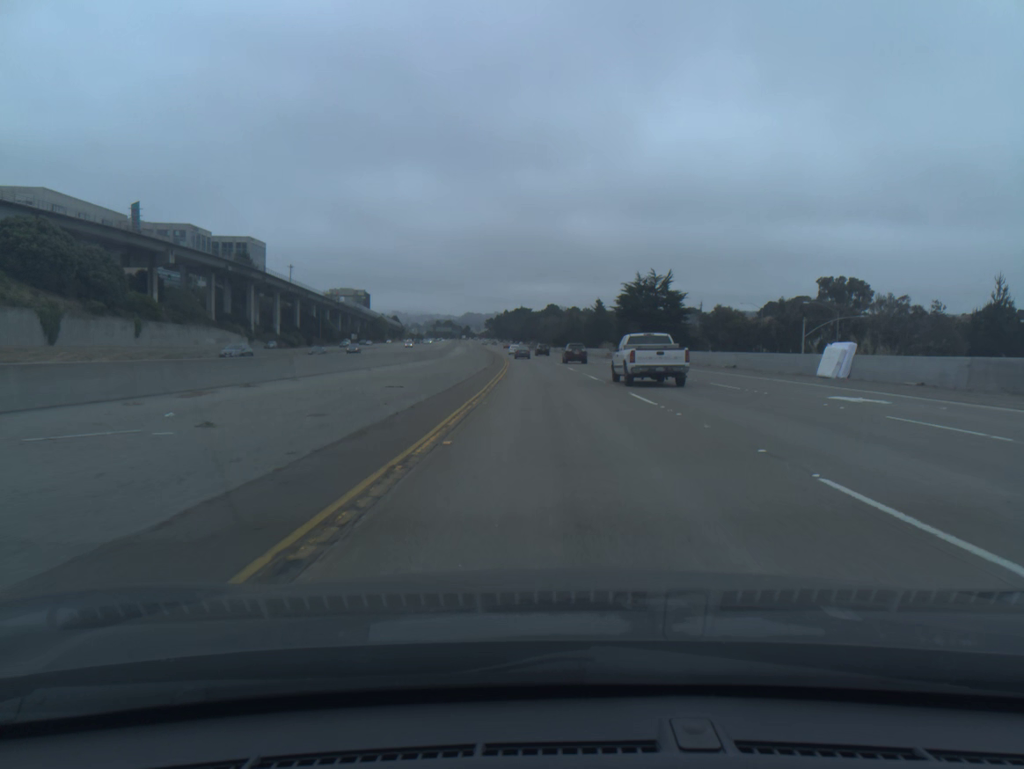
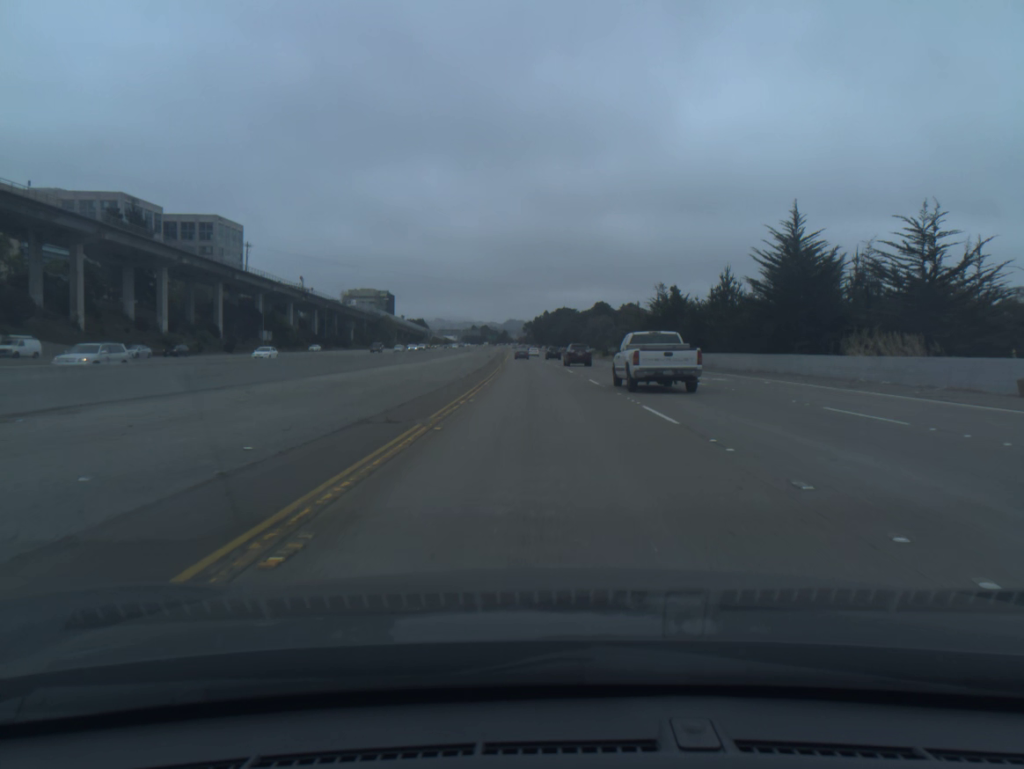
(-2.0, +84.8) m; -3°
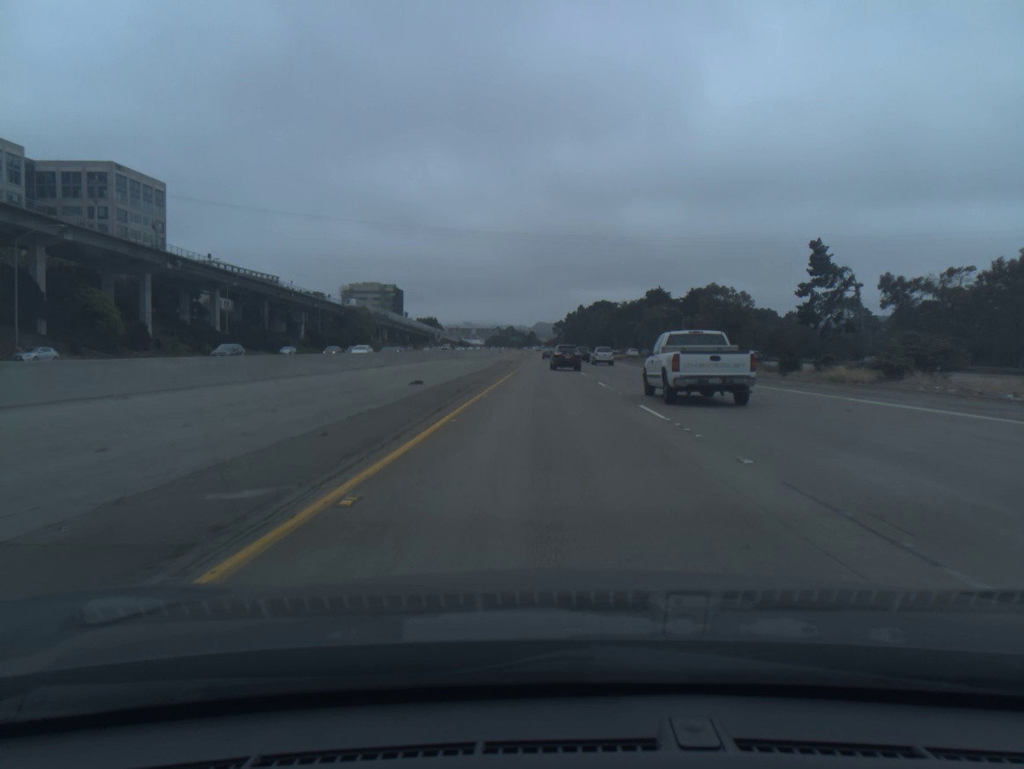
(-2.2, +85.1) m; -2°
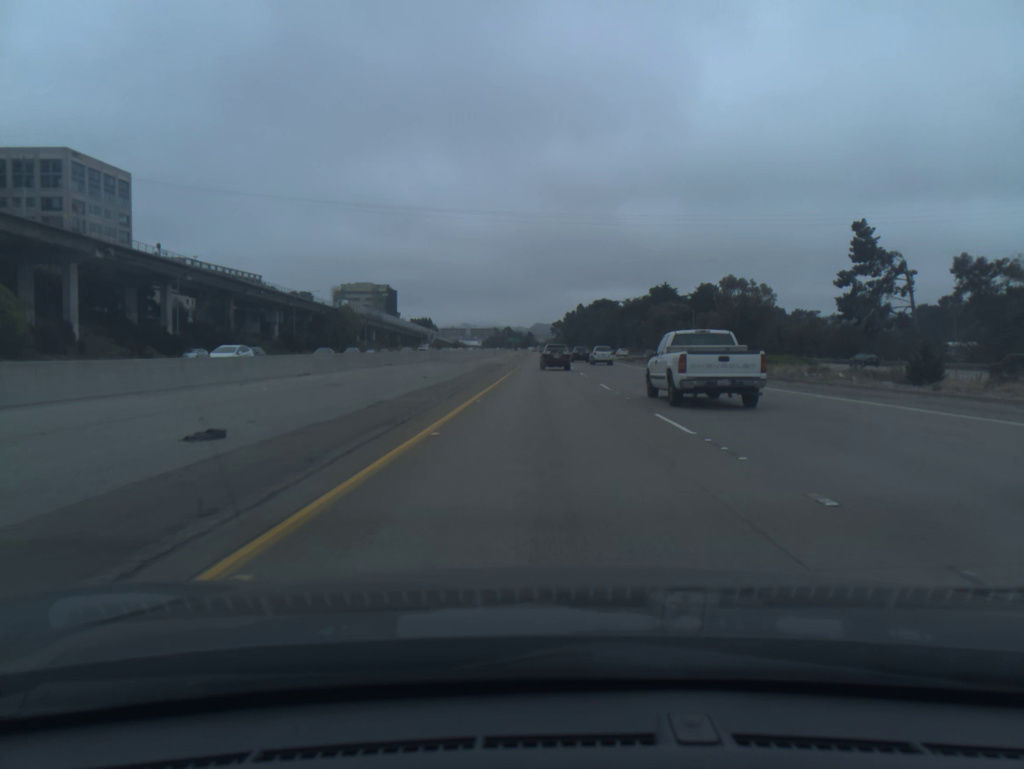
(0.0, +17.2) m; 0°
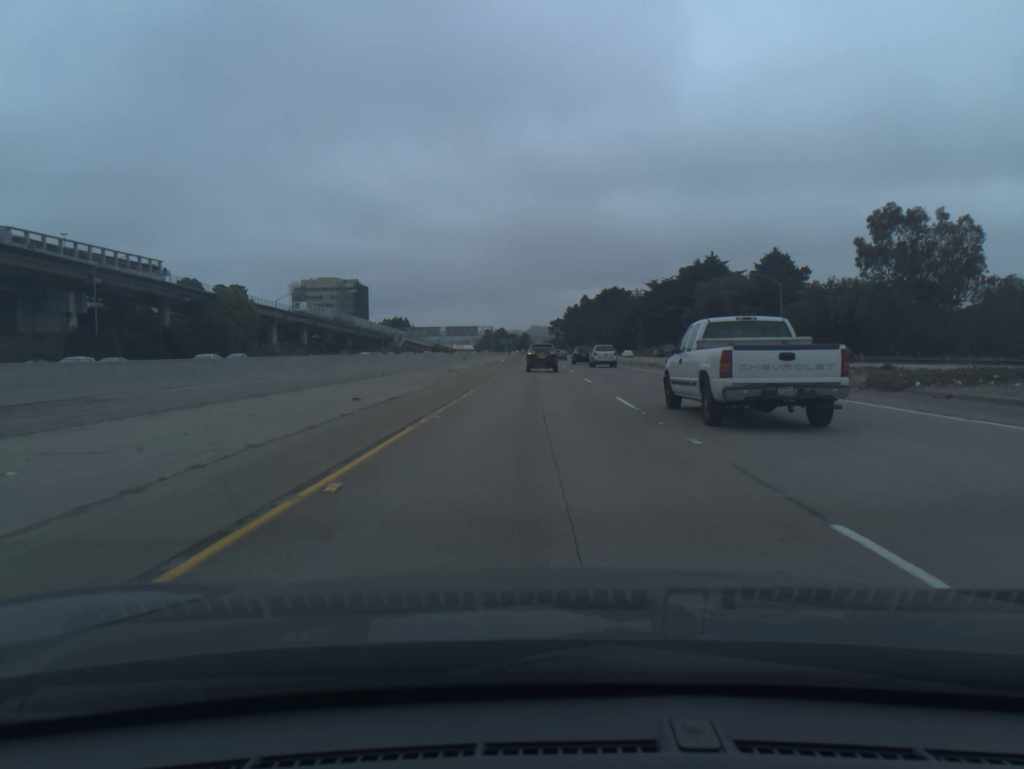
(+0.2, +69.5) m; 0°
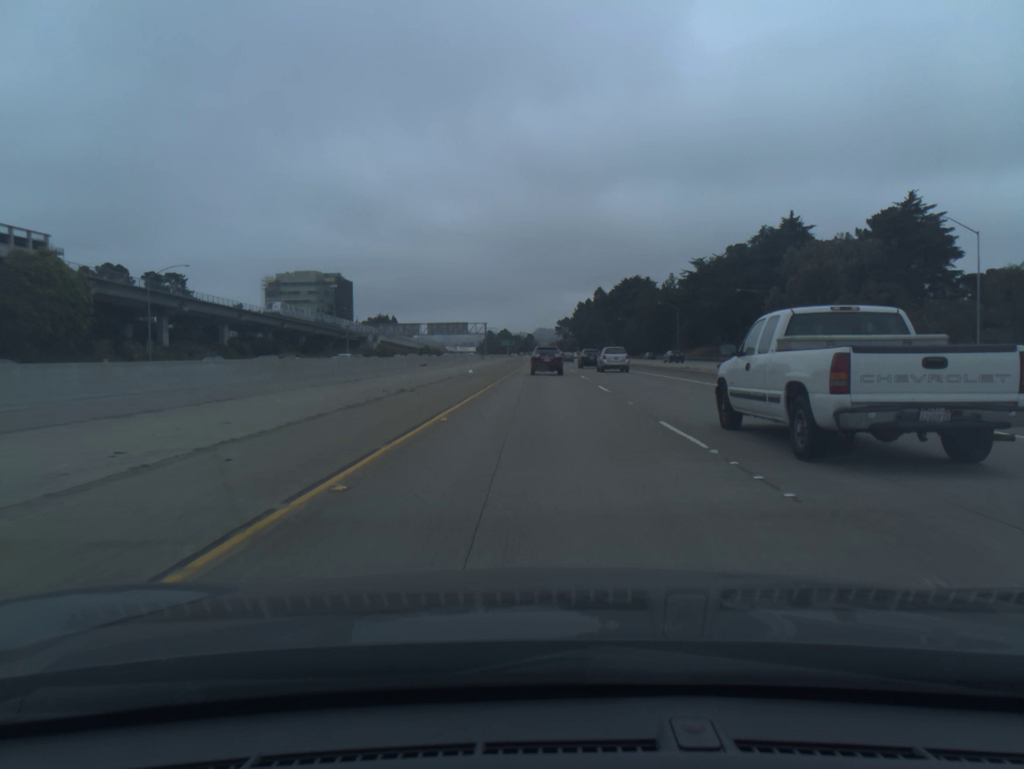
(-0.2, +50.8) m; 0°
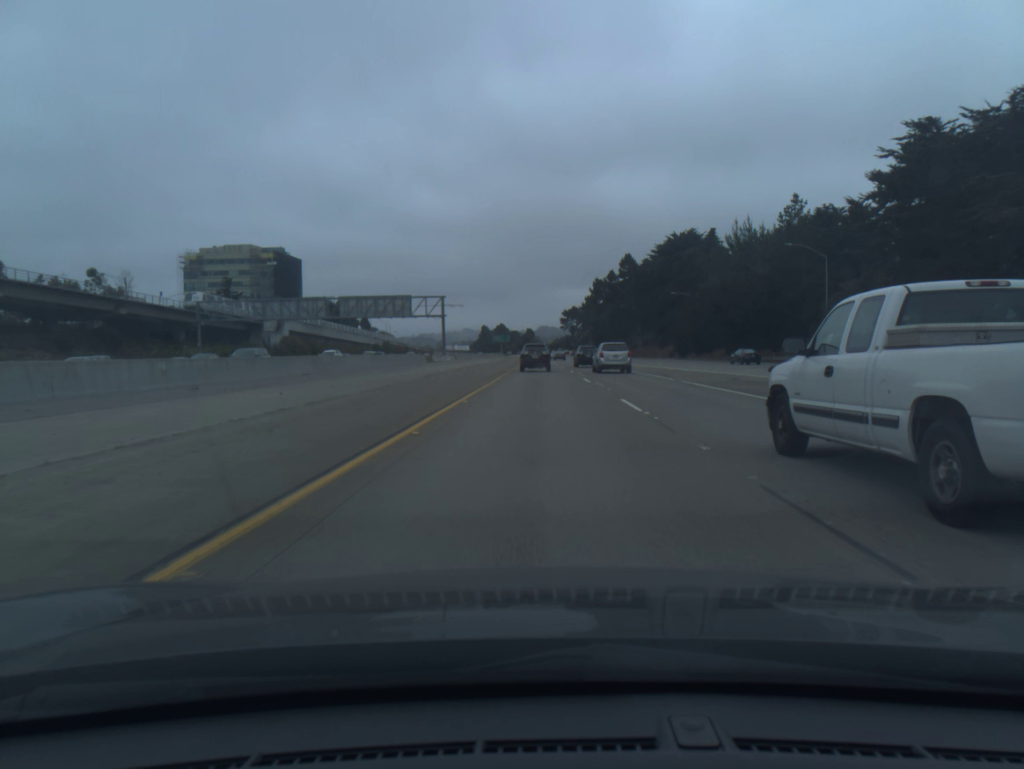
(+0.2, +82.7) m; 0°
